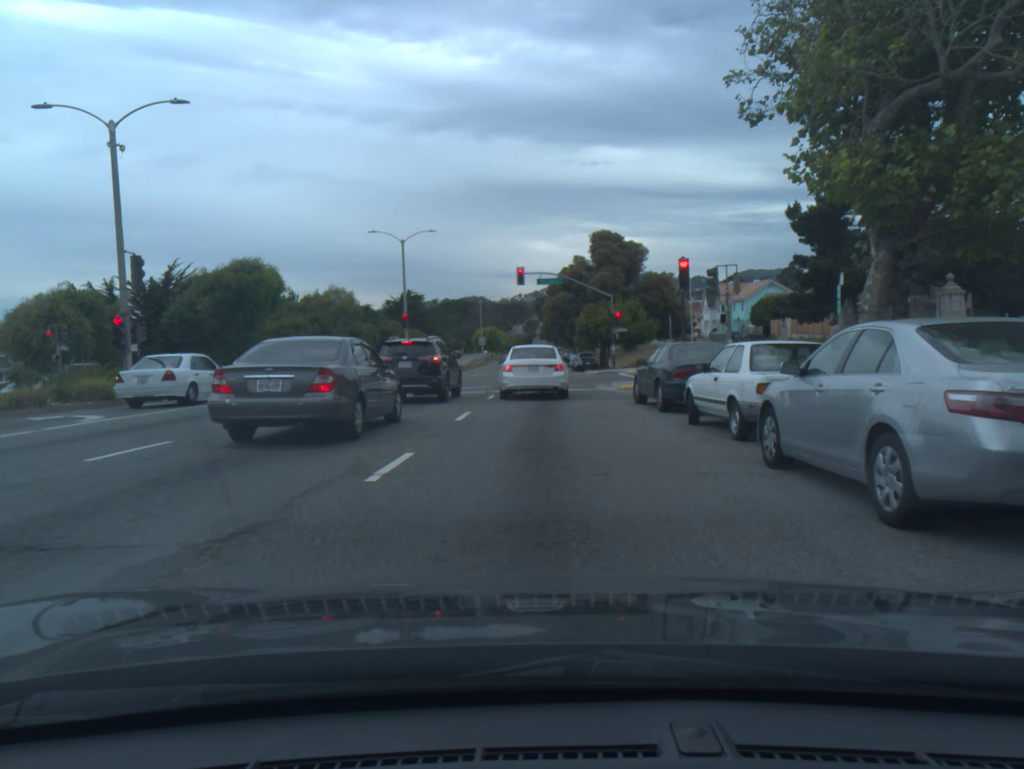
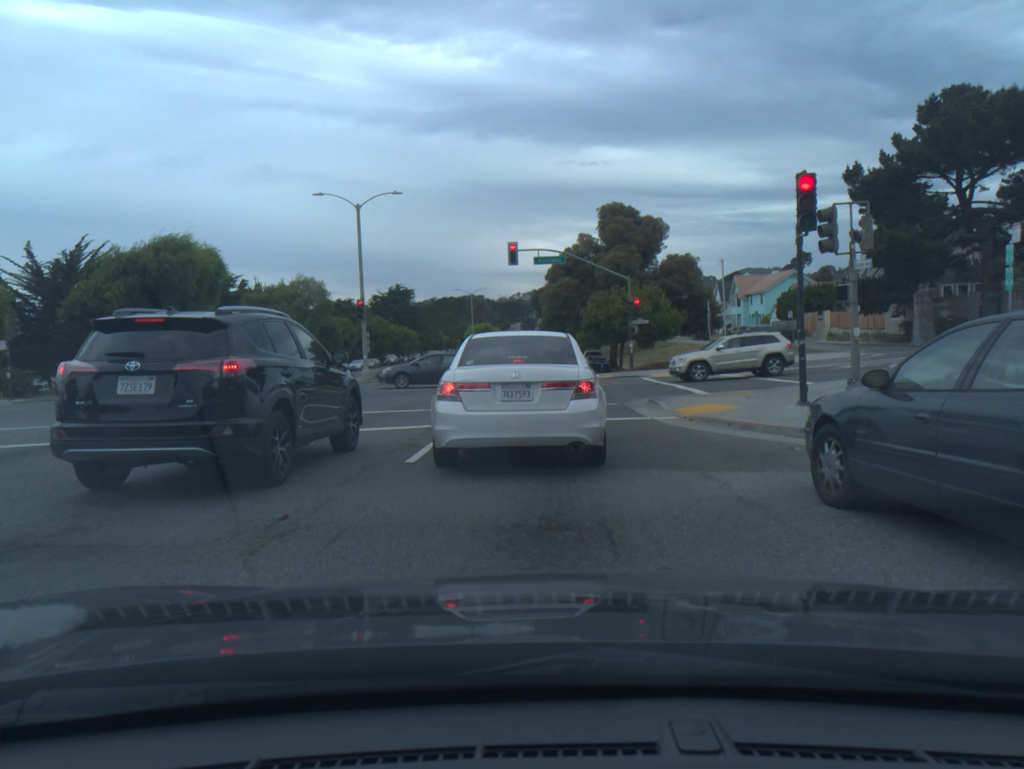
(-0.1, +13.0) m; 0°
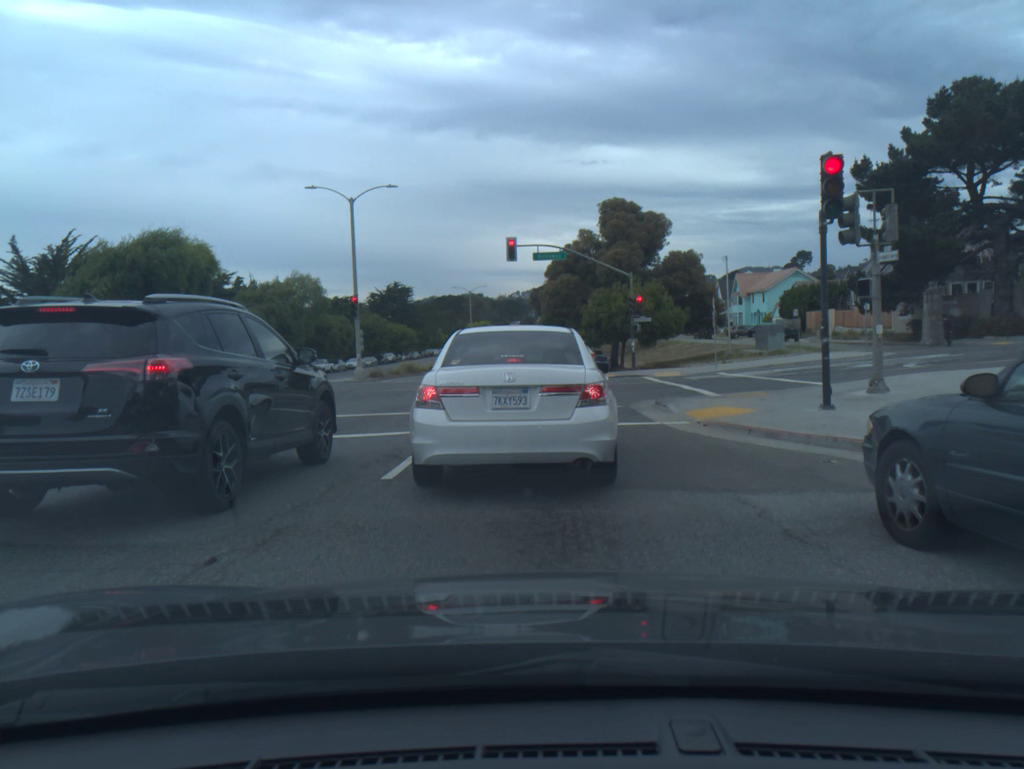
(0.0, +1.3) m; 0°
